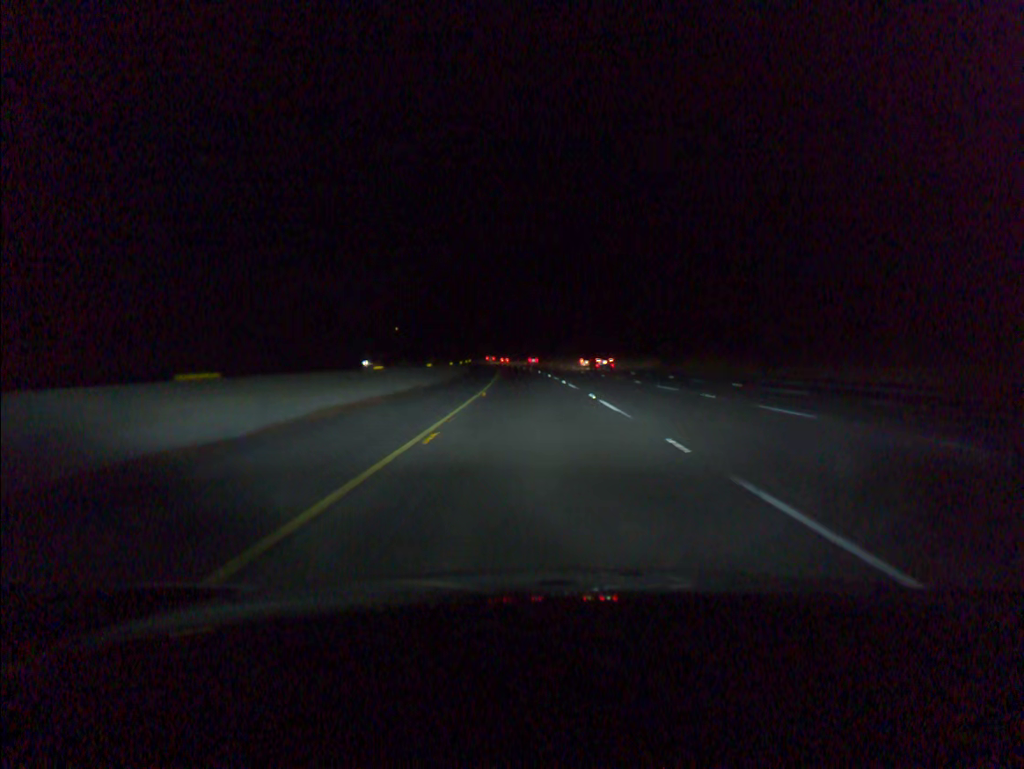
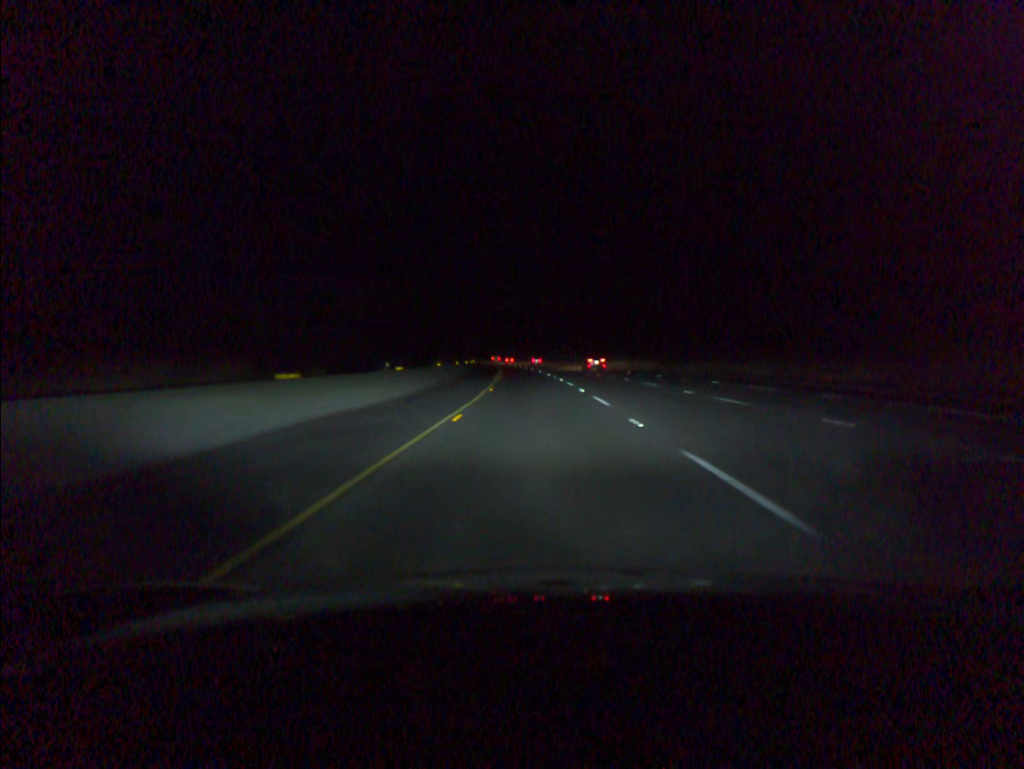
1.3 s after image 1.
(-0.7, +39.6) m; -2°
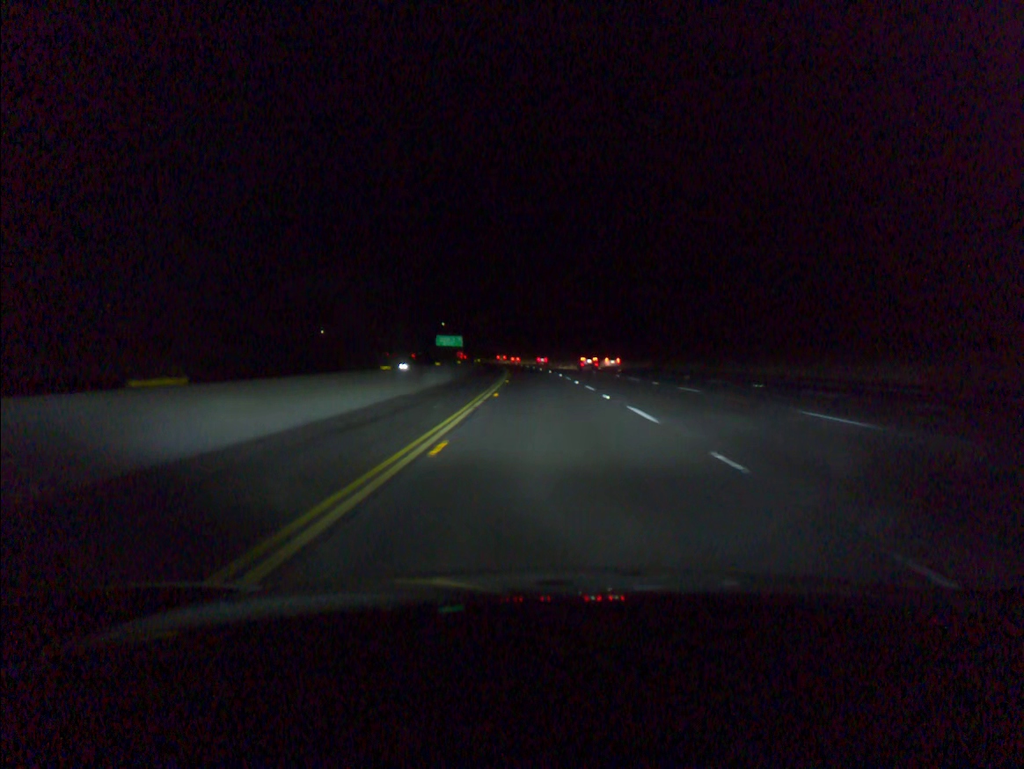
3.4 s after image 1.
(-1.7, +63.9) m; -3°
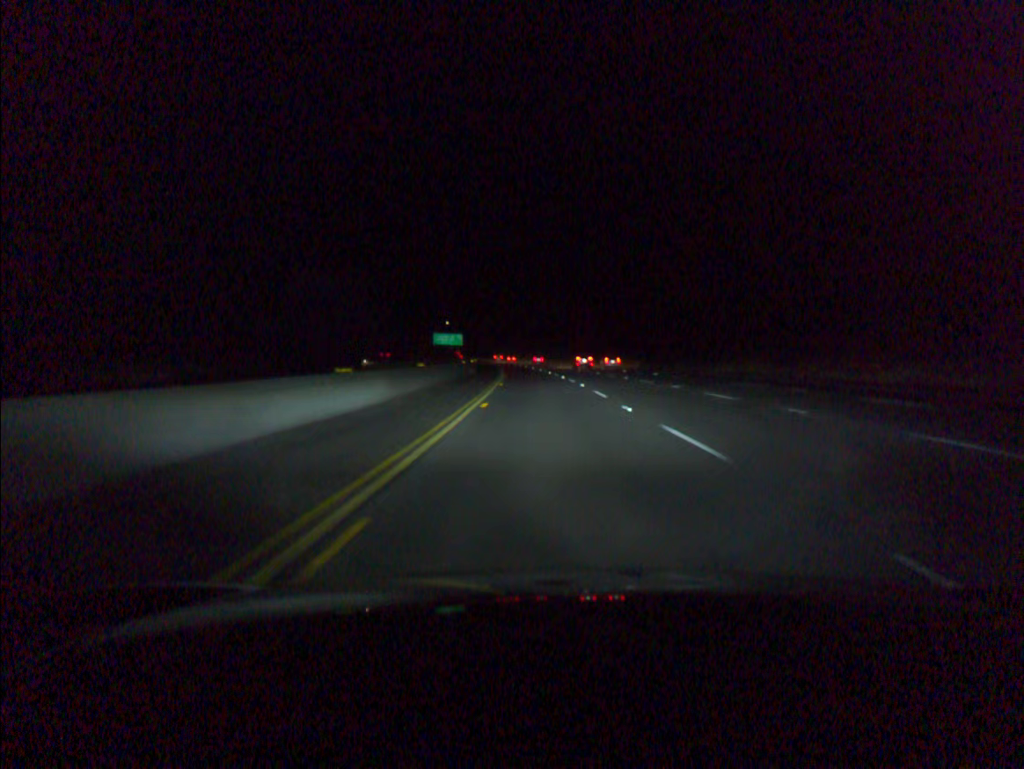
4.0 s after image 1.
(-0.1, +19.8) m; -1°
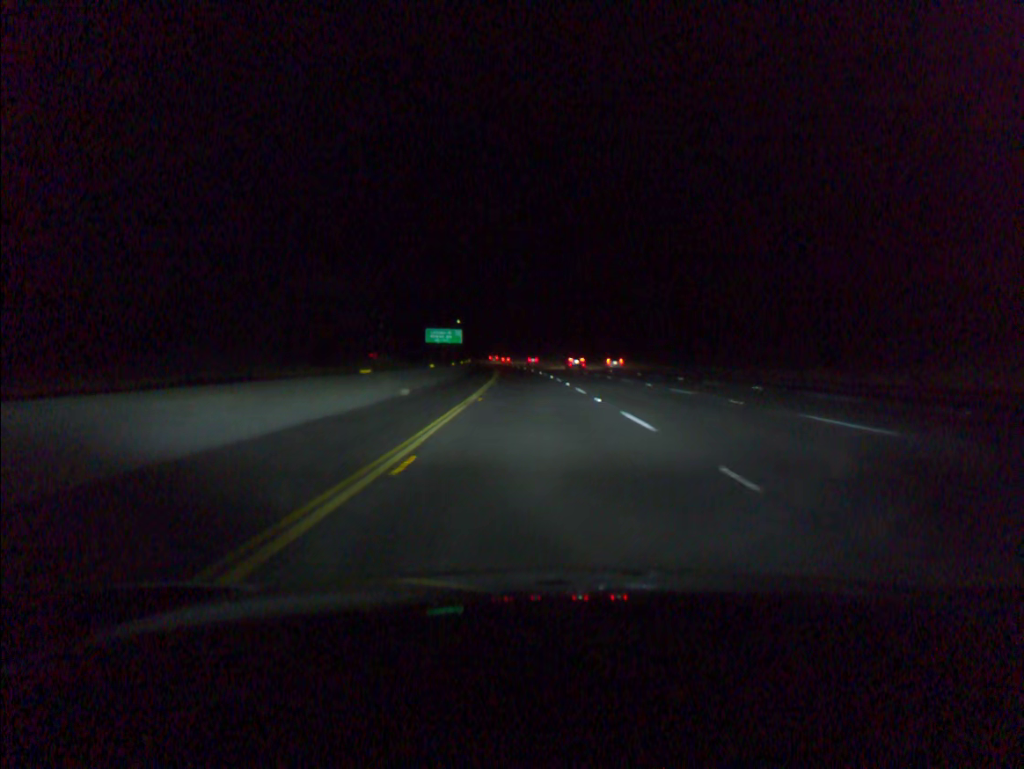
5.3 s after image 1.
(-0.4, +39.5) m; -1°
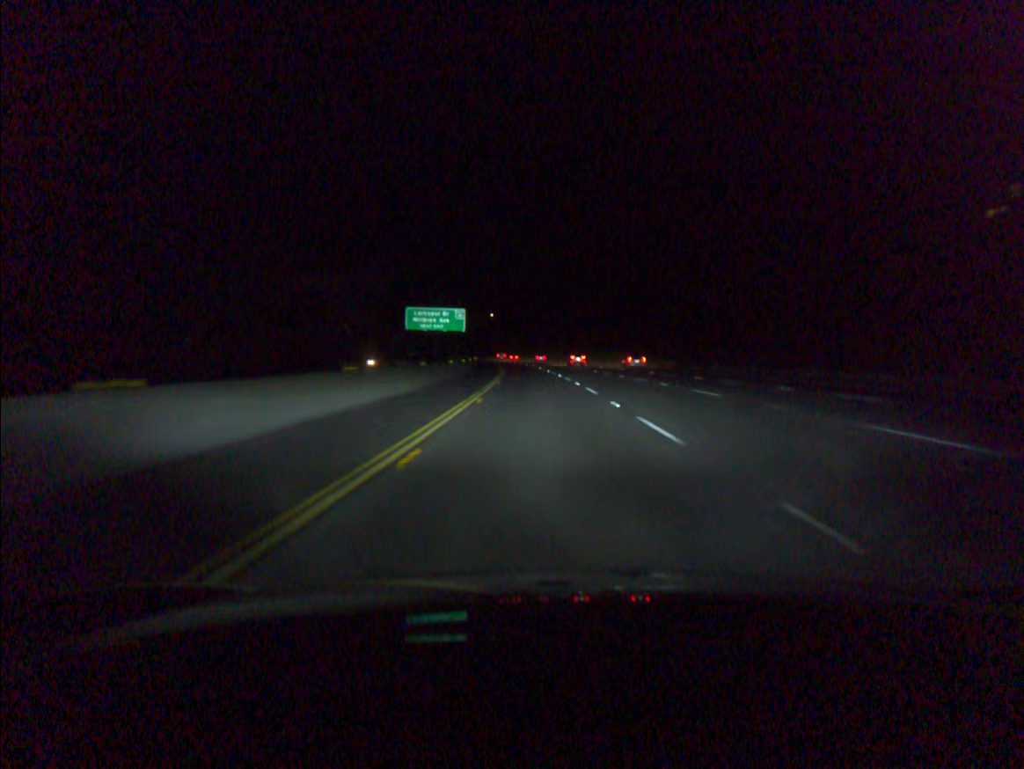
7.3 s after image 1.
(-1.7, +60.9) m; -3°
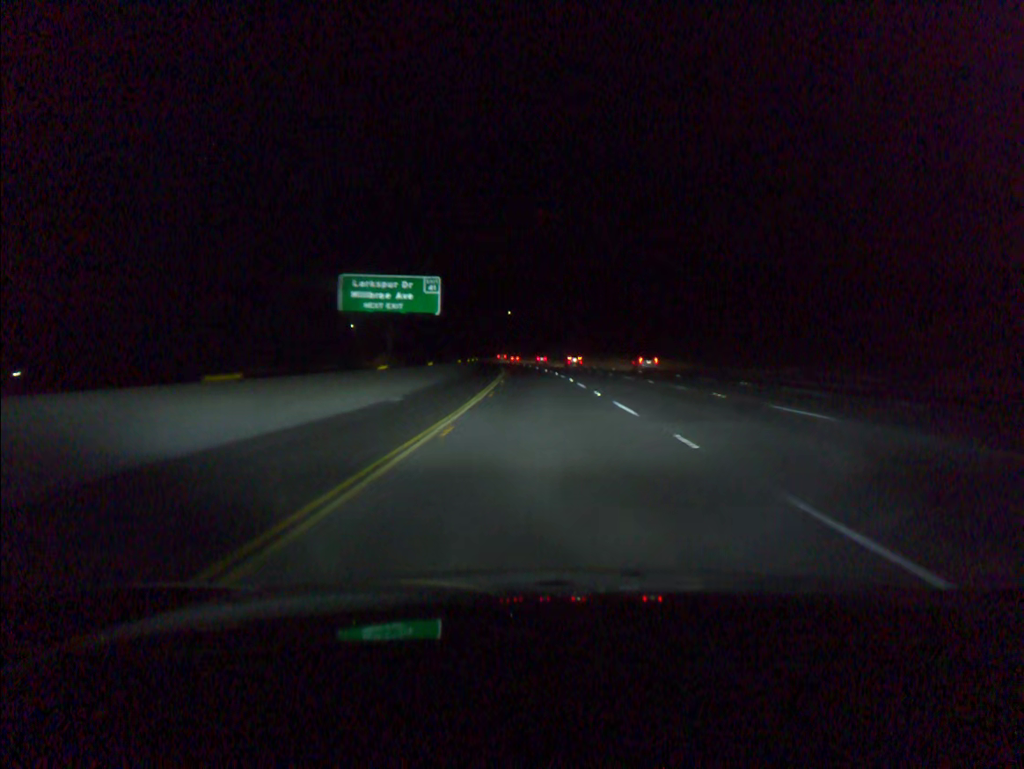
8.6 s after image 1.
(-0.5, +38.1) m; -2°
